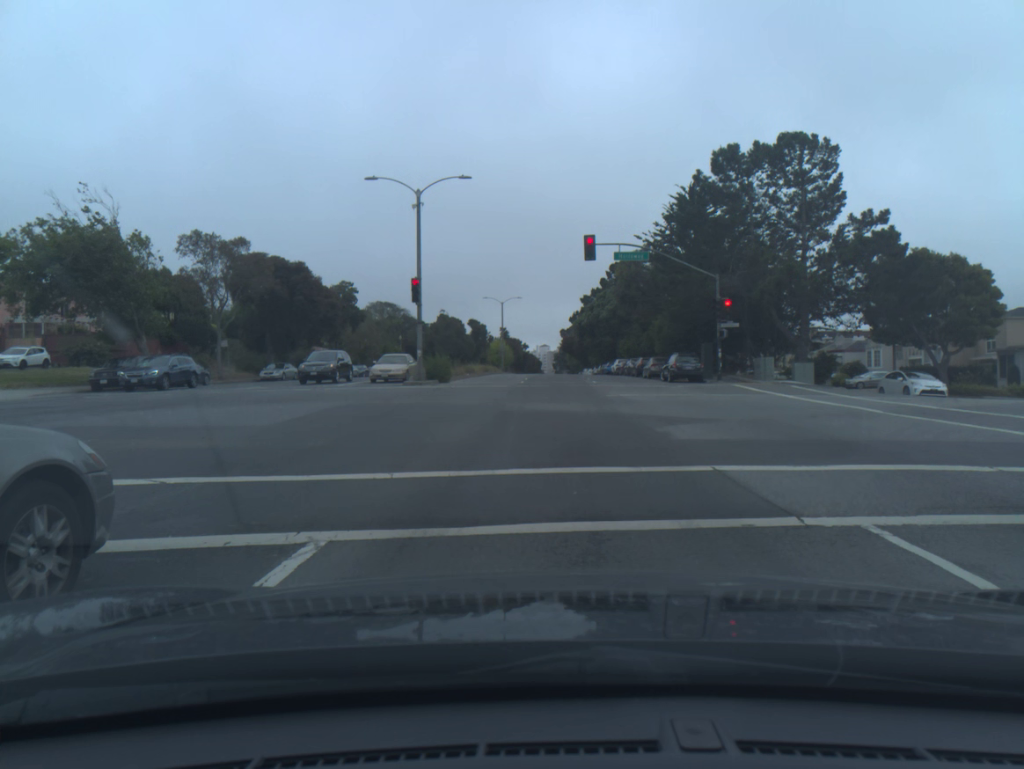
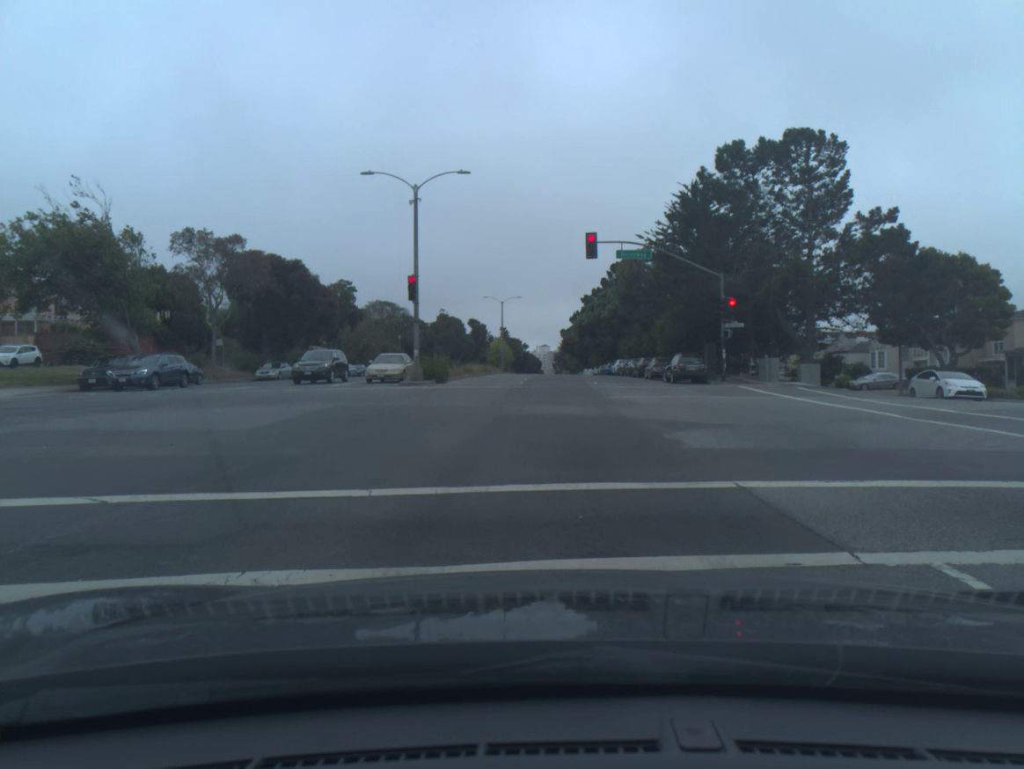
(0.0, +1.0) m; 0°
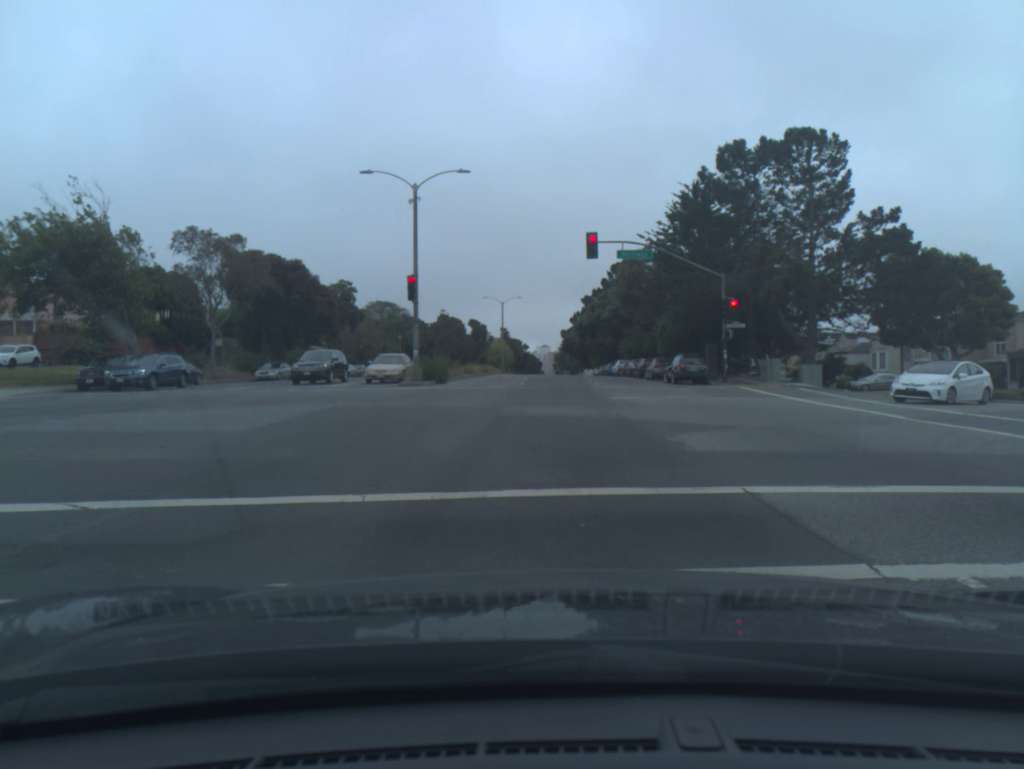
(0.0, +0.3) m; 0°
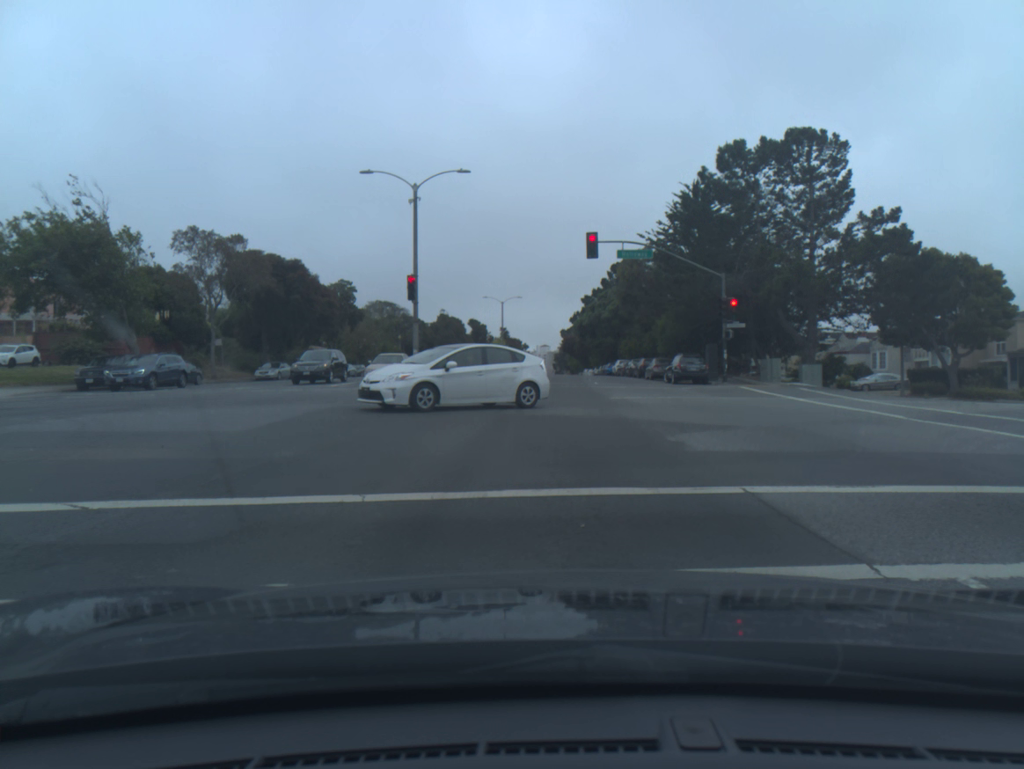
(0.0, 0.0) m; 0°
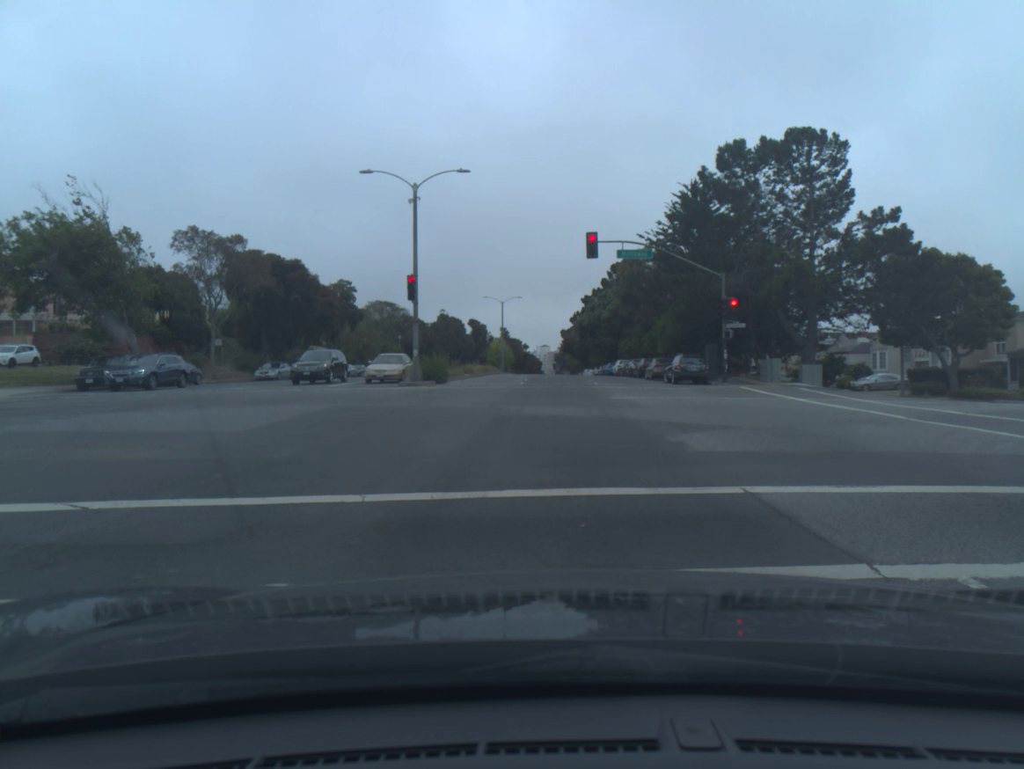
(0.0, 0.0) m; 0°
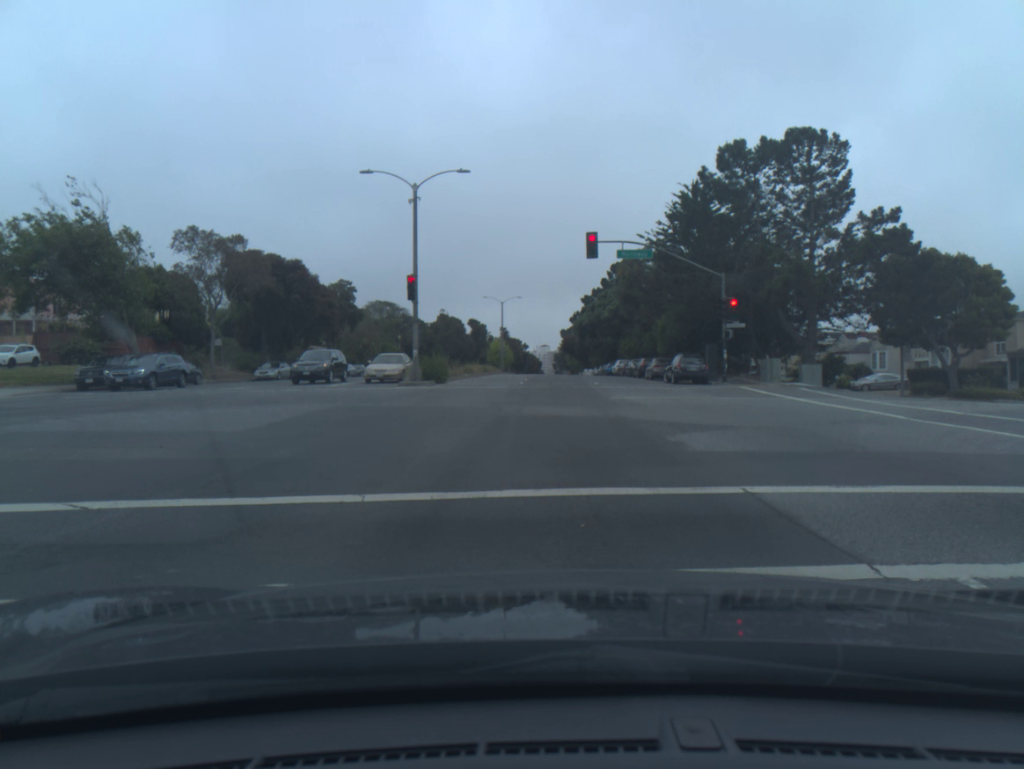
(0.0, 0.0) m; 0°
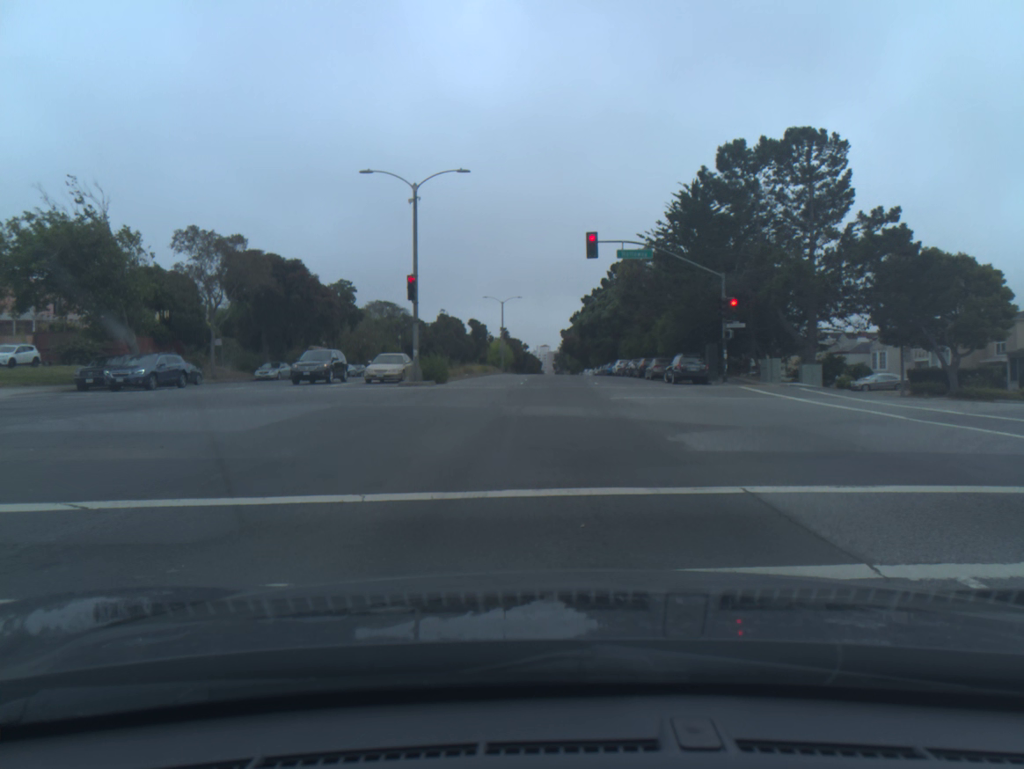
(0.0, 0.0) m; 0°
